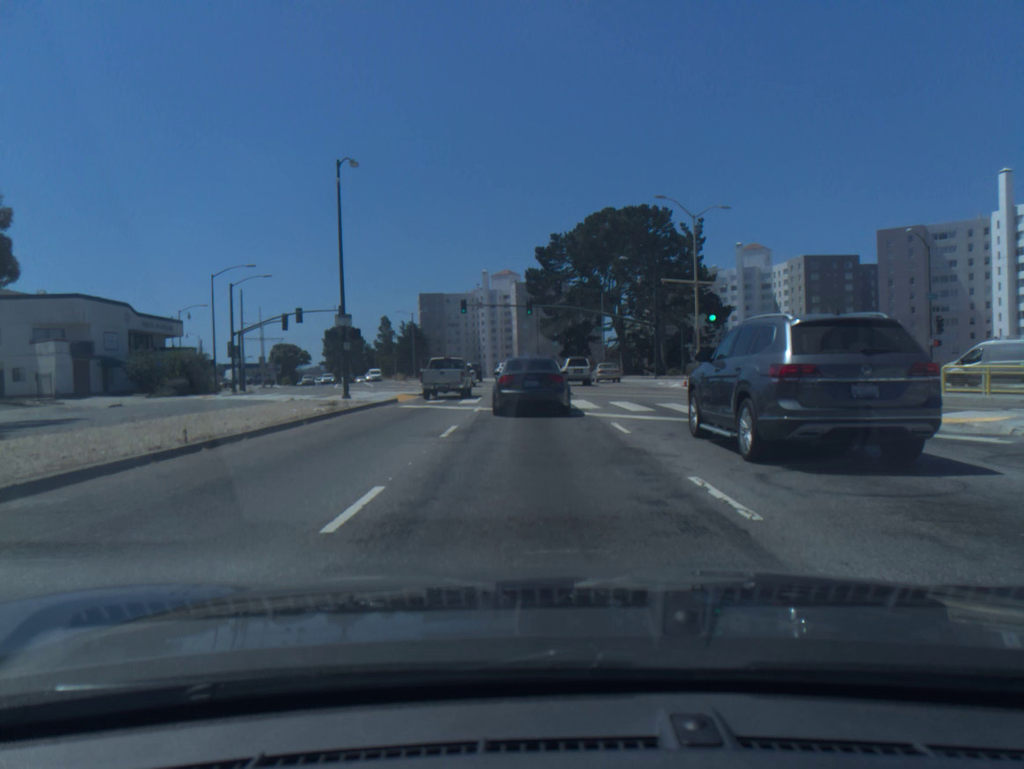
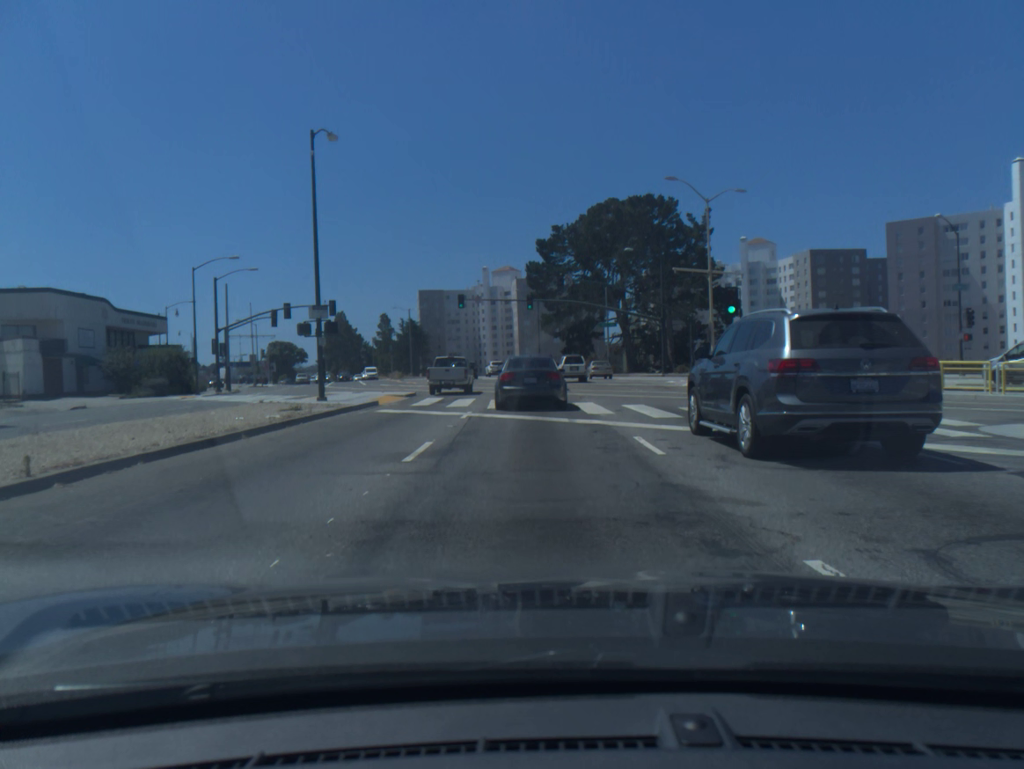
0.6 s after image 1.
(0.0, +3.5) m; 0°
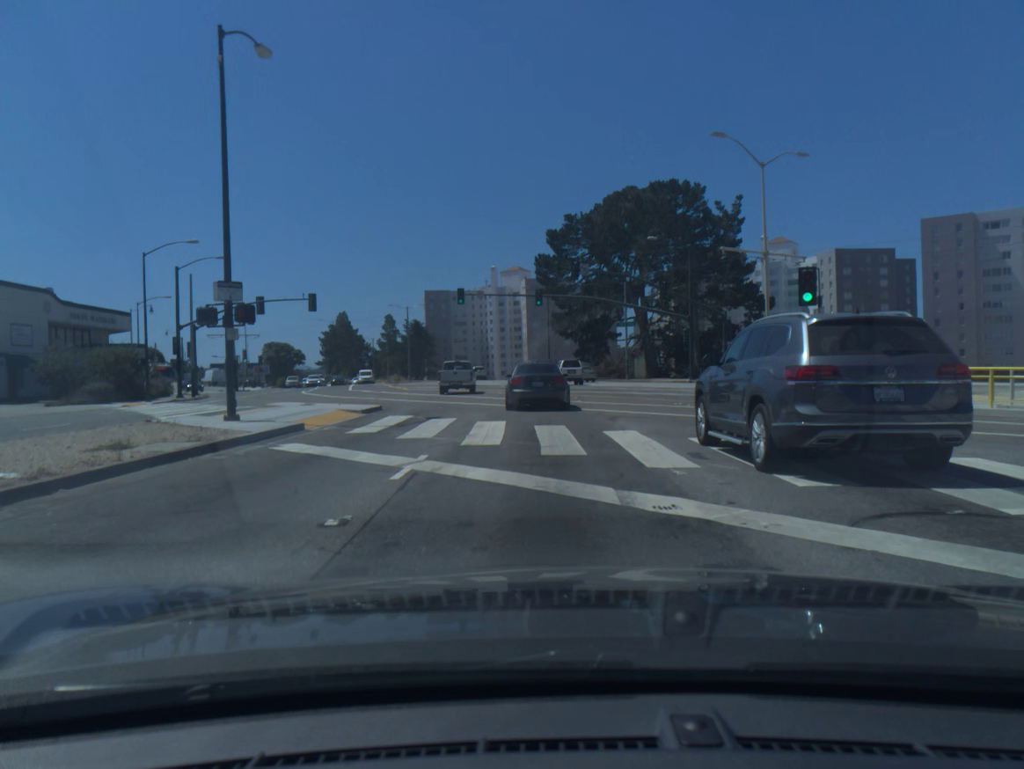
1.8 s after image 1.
(-0.1, +8.6) m; -1°
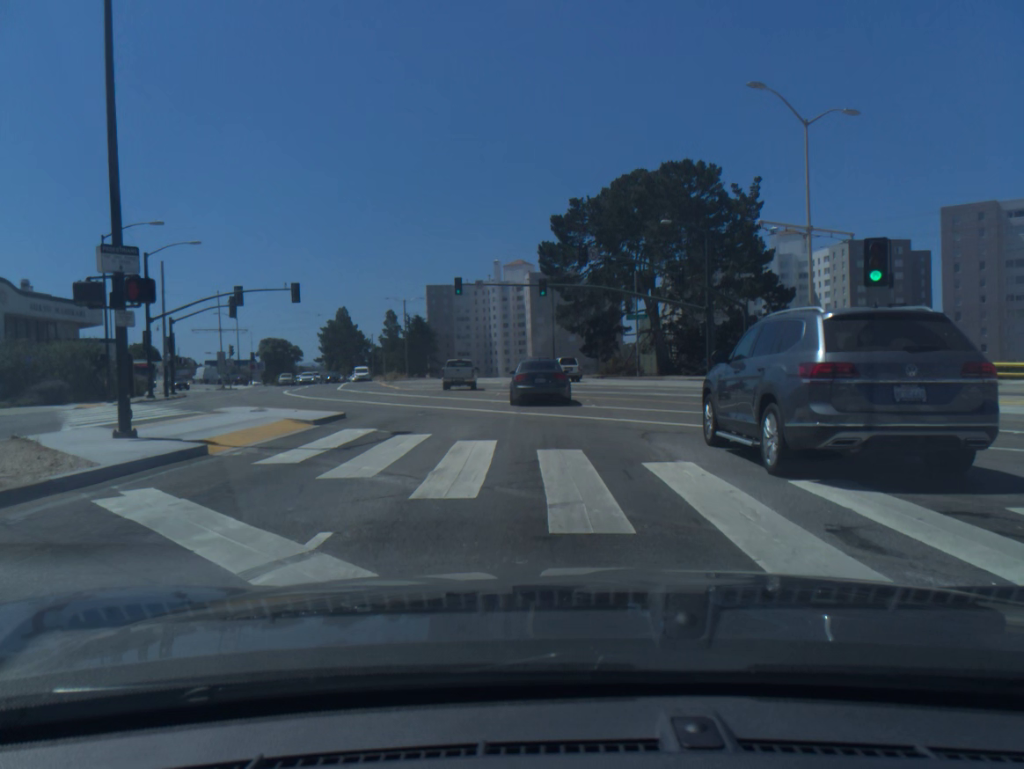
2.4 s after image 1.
(0.0, +5.0) m; 0°
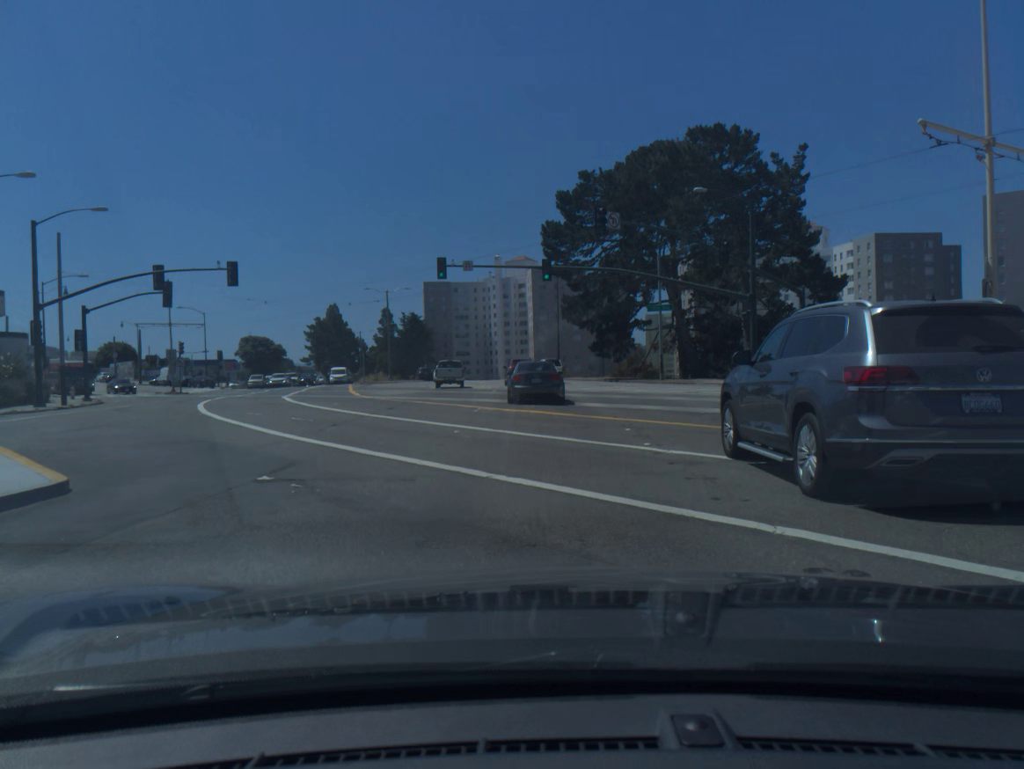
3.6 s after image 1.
(0.0, +11.3) m; 0°
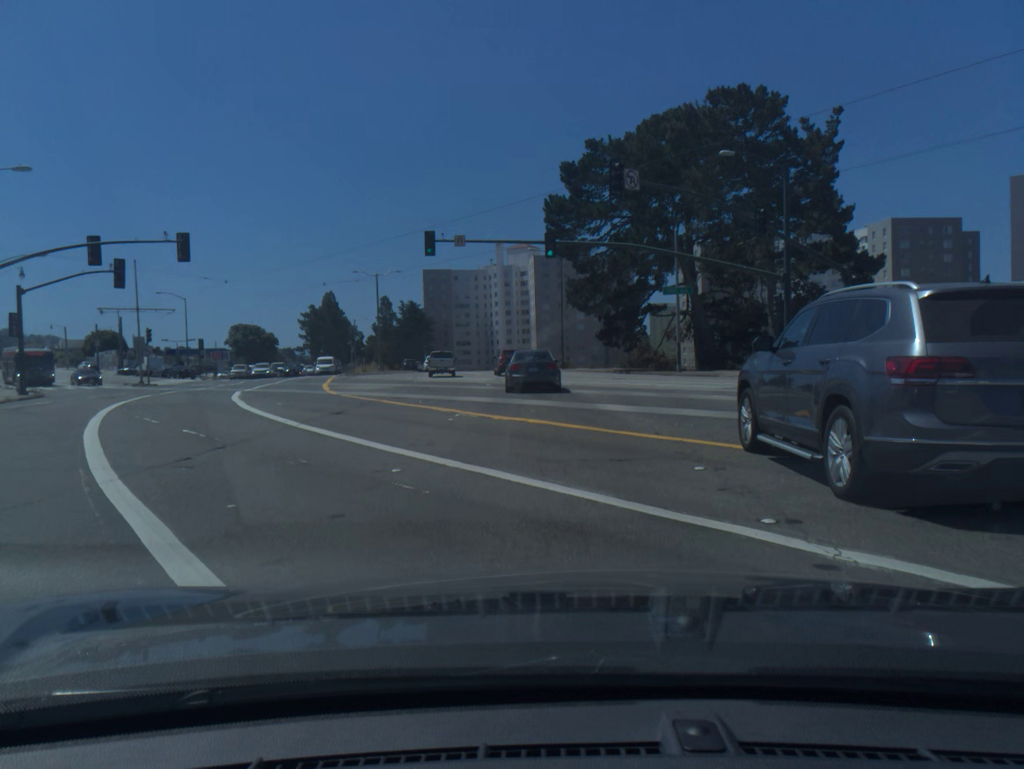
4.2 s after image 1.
(0.0, +6.2) m; 0°
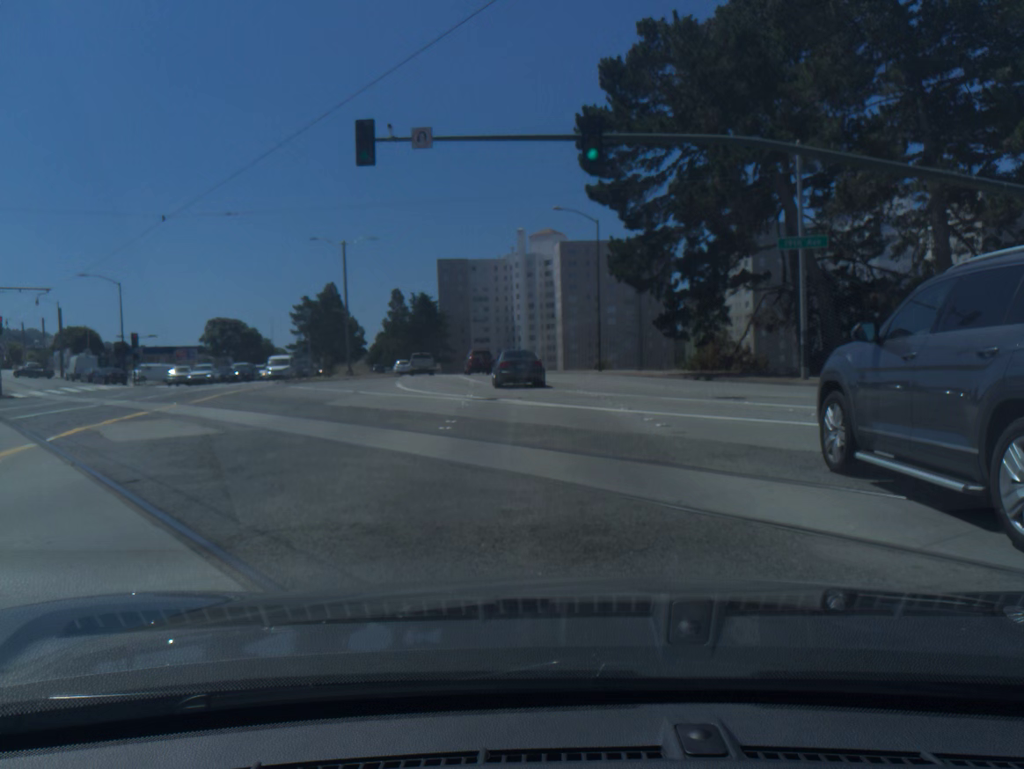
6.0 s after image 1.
(-0.2, +19.6) m; -2°
